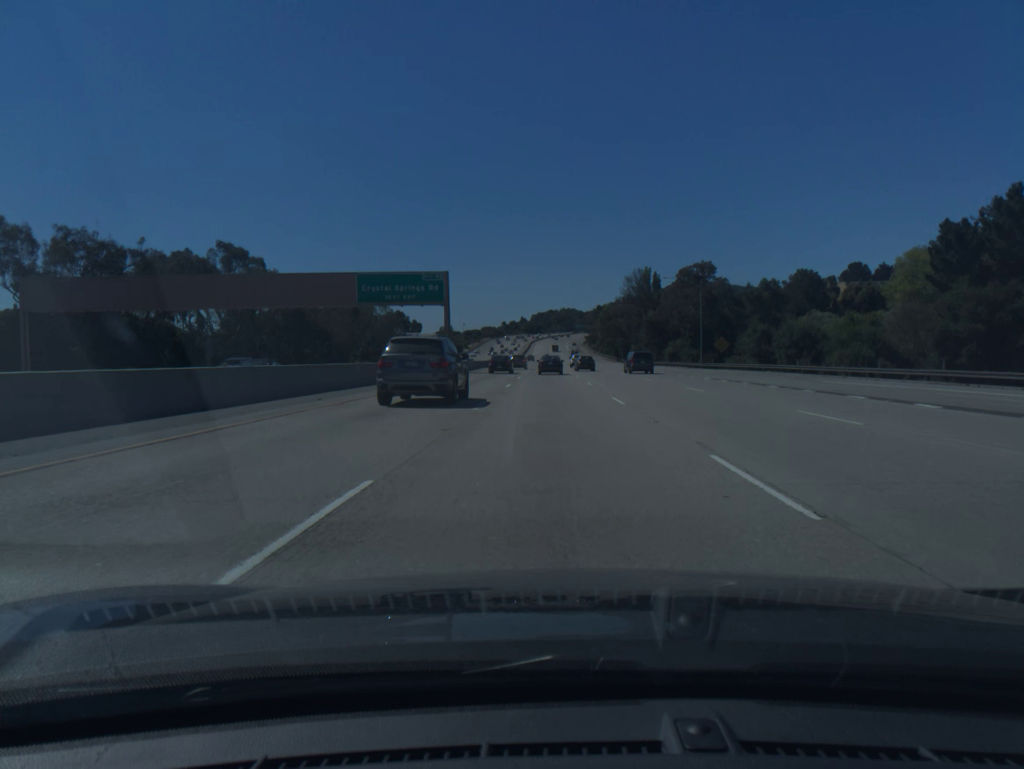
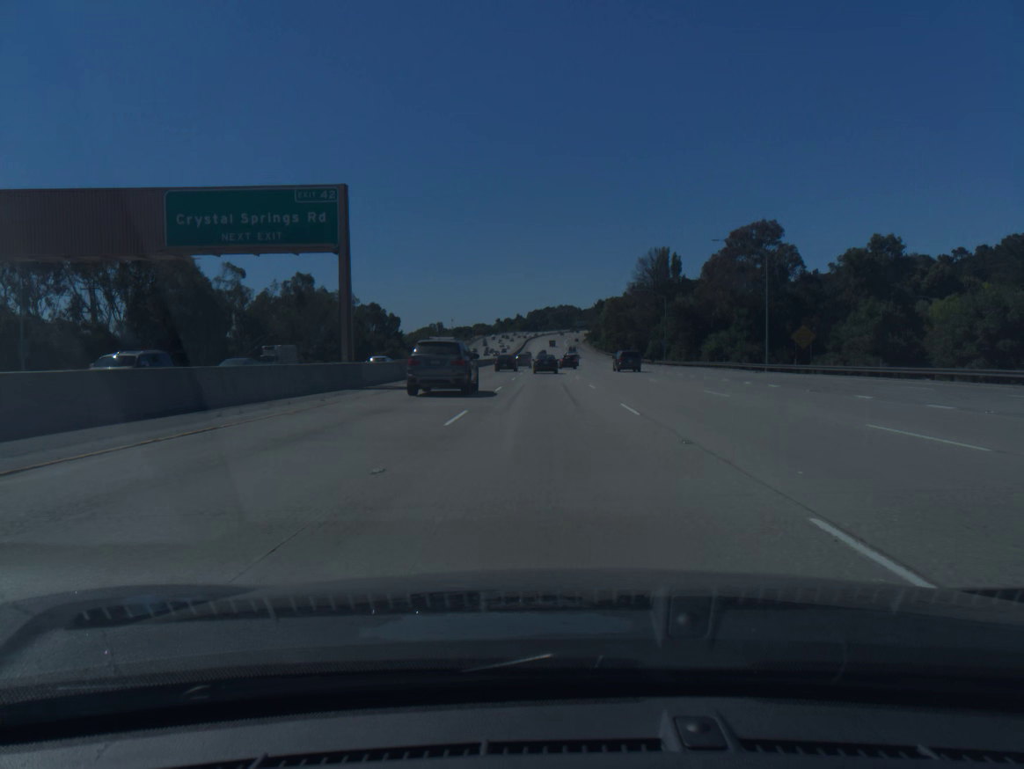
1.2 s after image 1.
(+0.1, +32.7) m; 0°
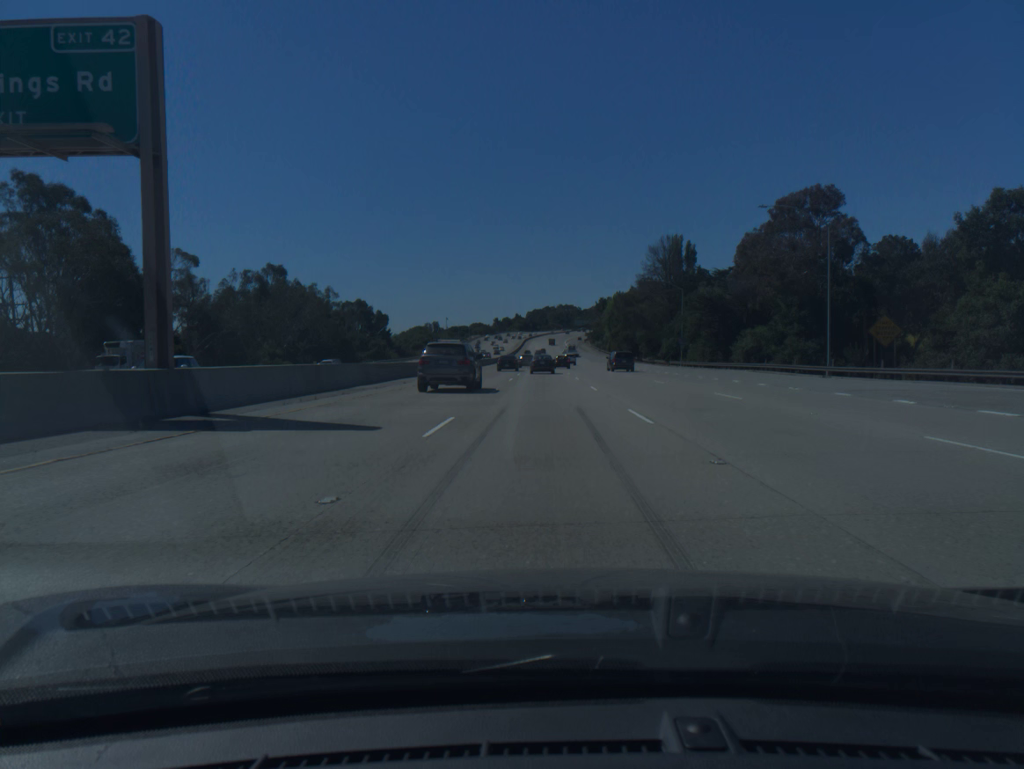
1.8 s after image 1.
(0.0, +16.3) m; 0°
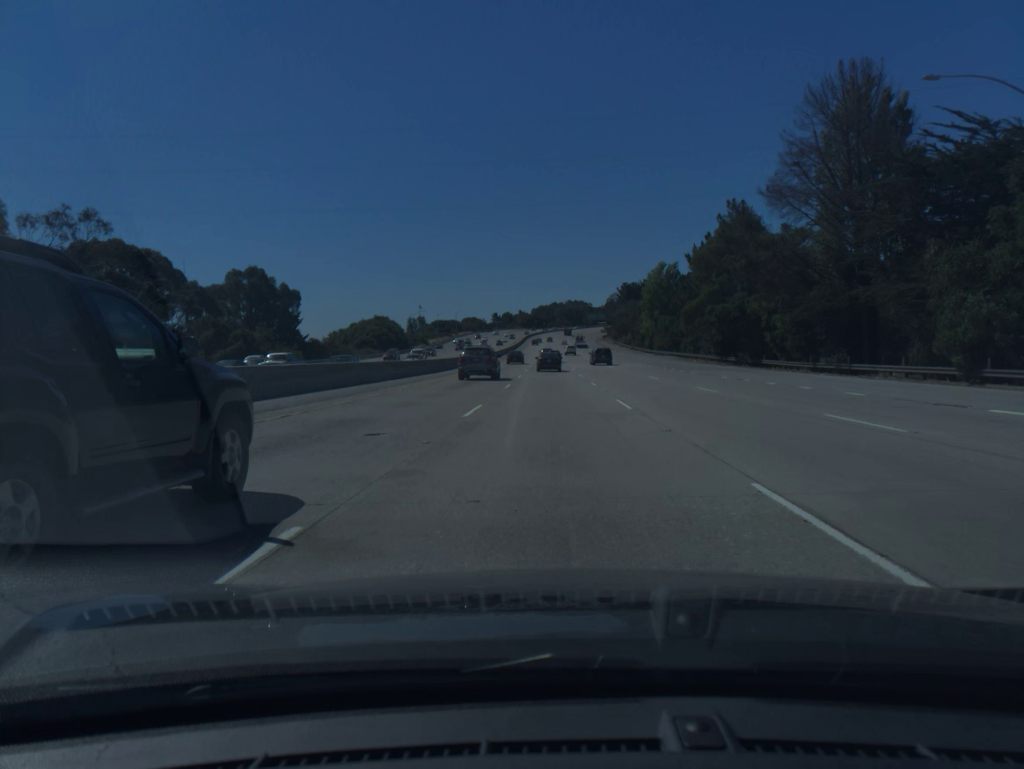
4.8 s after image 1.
(-0.3, +81.3) m; 0°
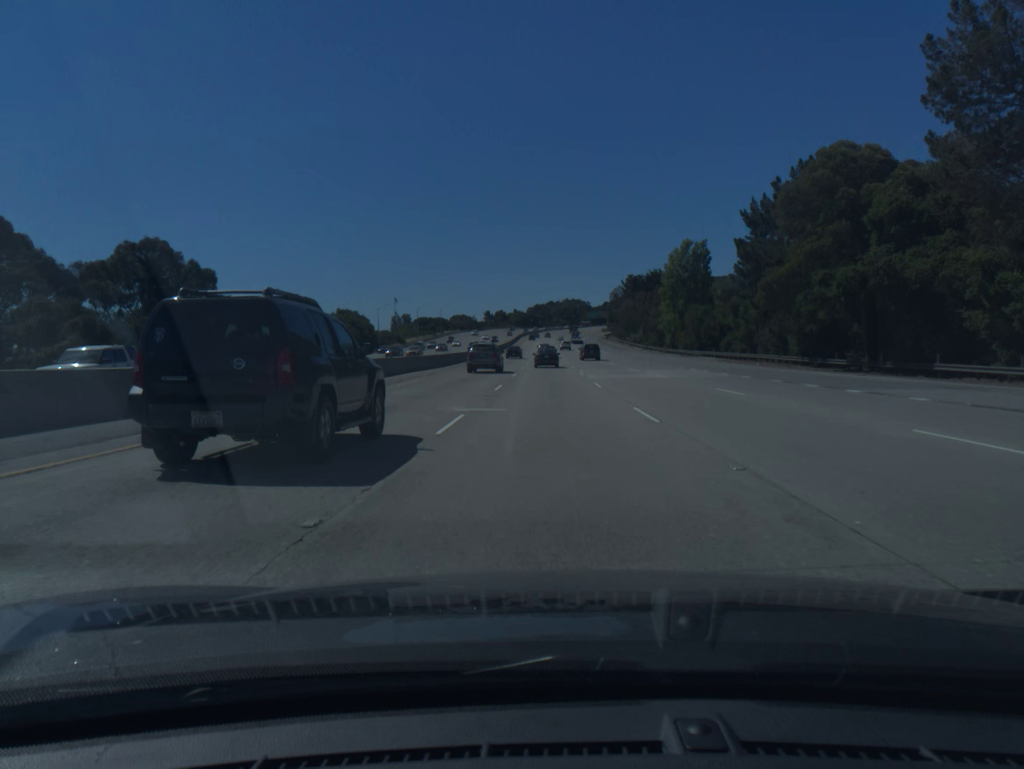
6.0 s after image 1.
(+0.1, +32.4) m; 0°
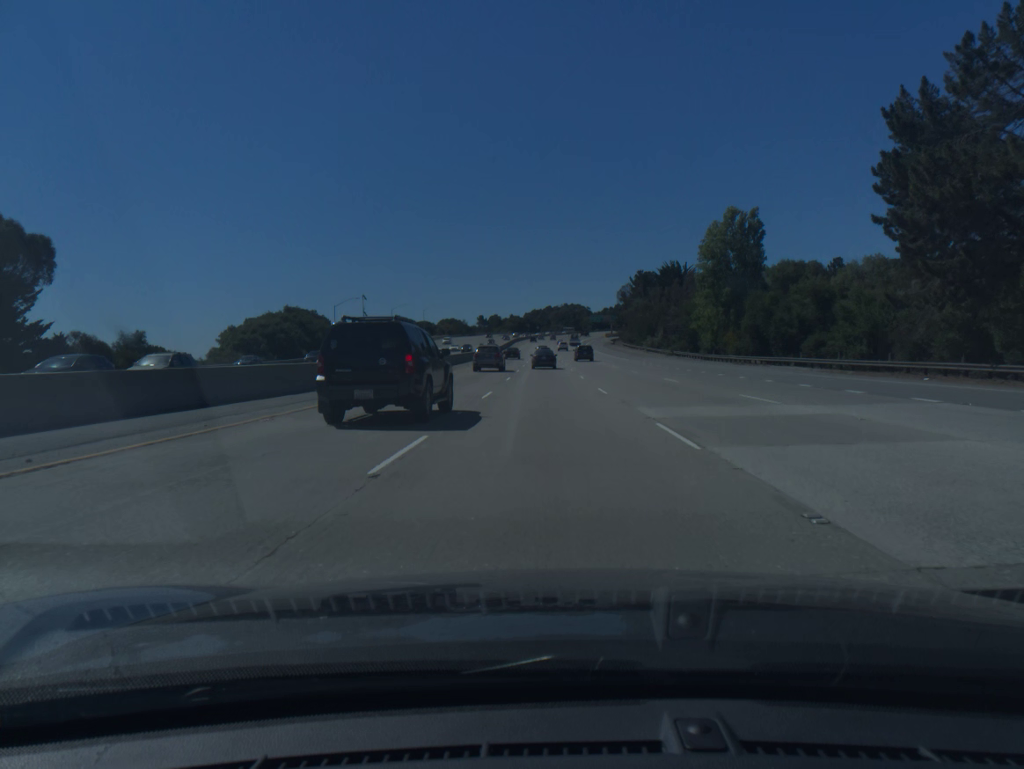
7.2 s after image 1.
(+0.1, +32.3) m; 0°
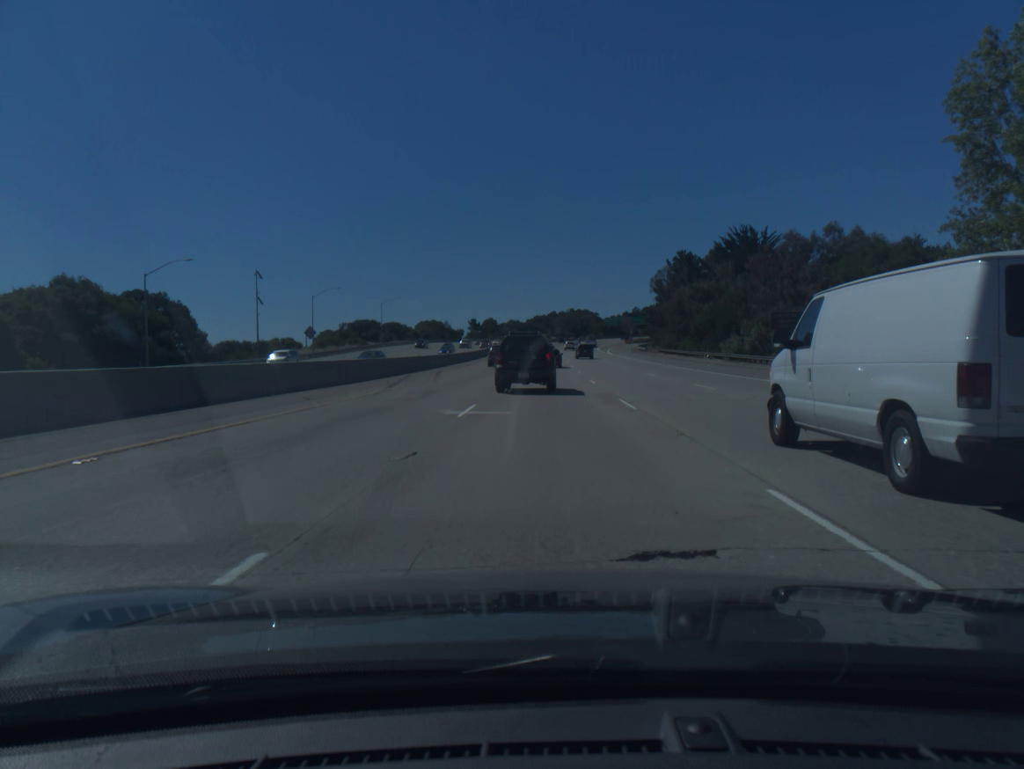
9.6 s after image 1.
(-0.1, +64.1) m; 0°
